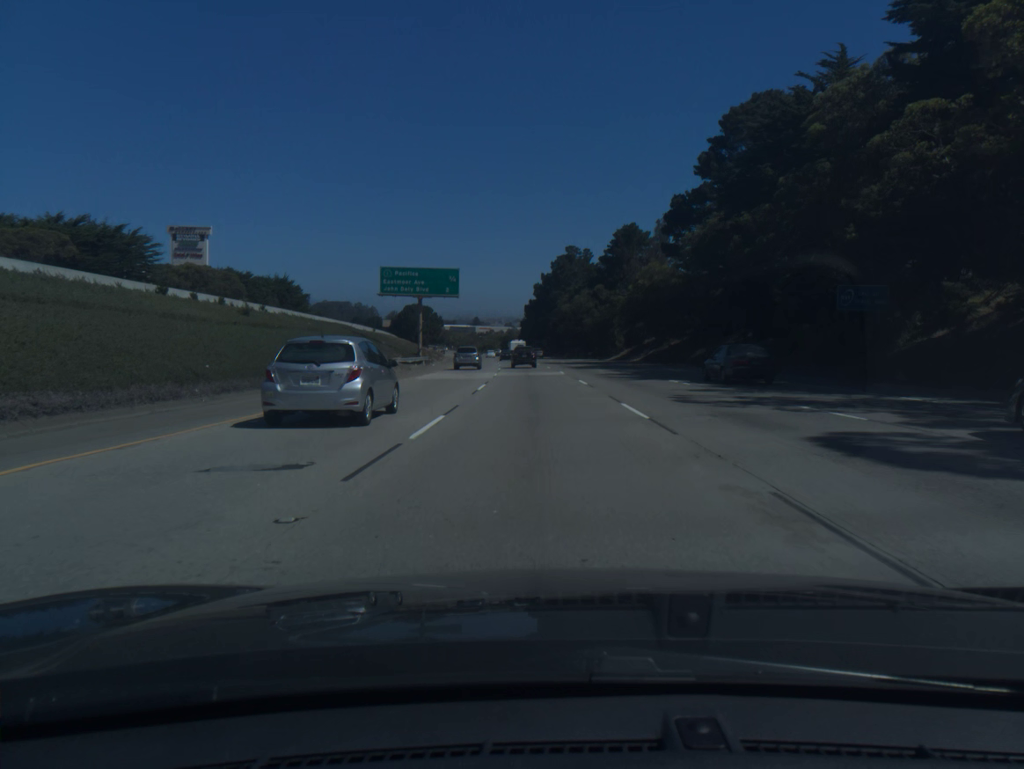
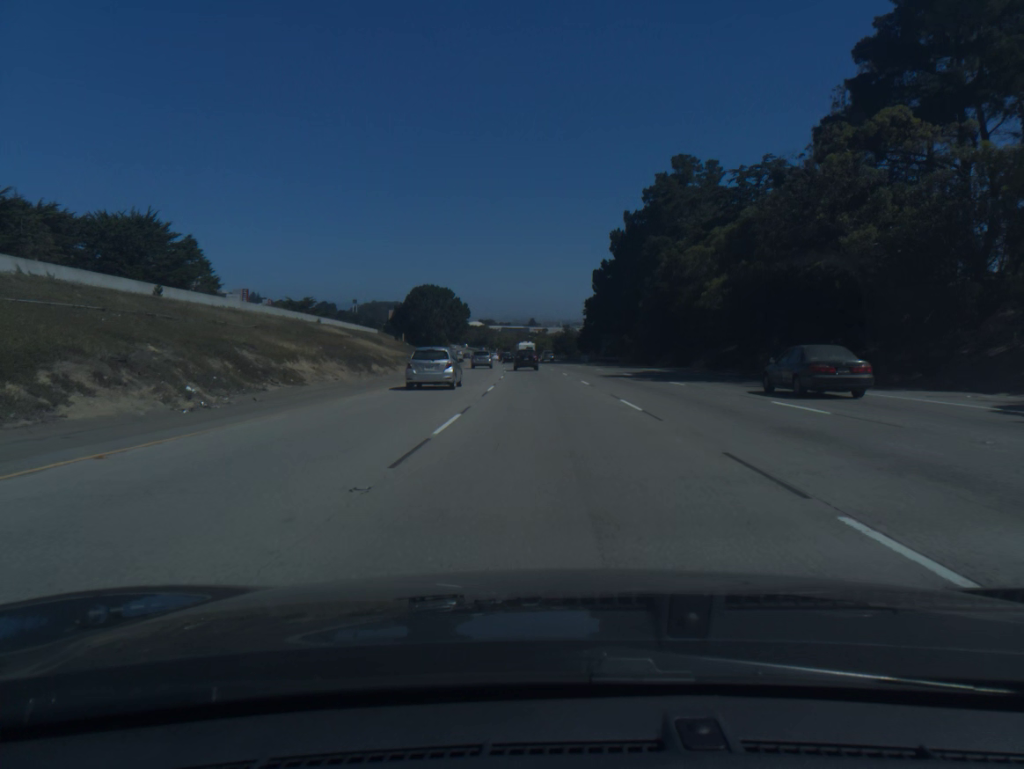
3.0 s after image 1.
(-3.3, +85.1) m; -4°
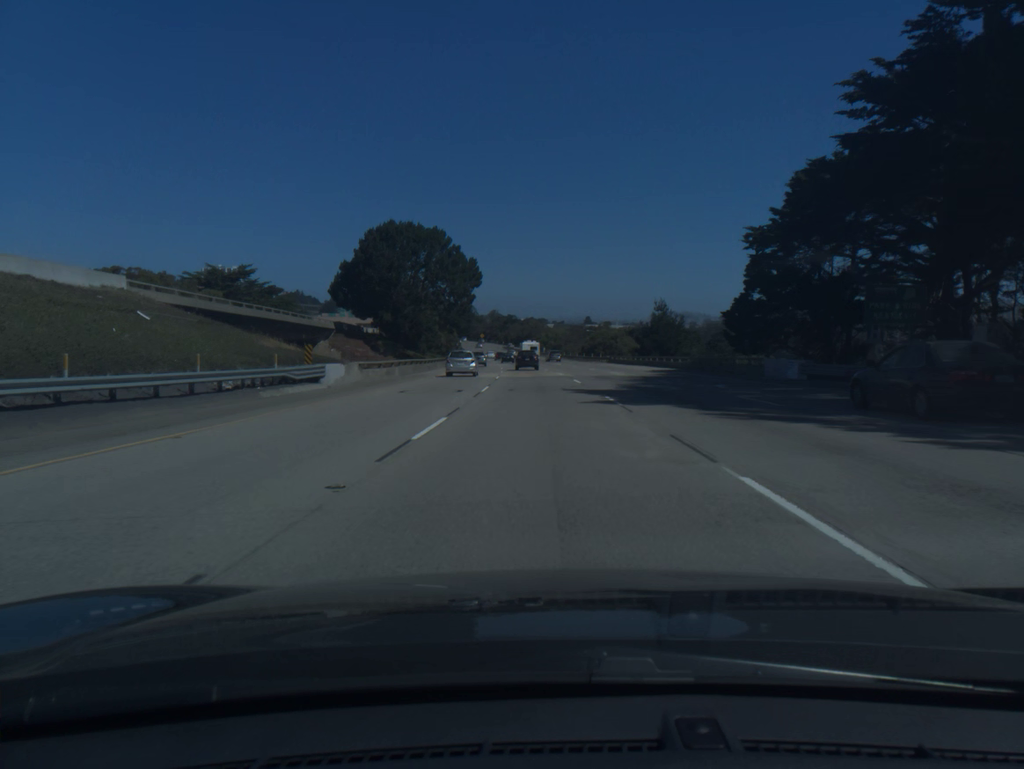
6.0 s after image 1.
(-2.7, +85.5) m; -4°
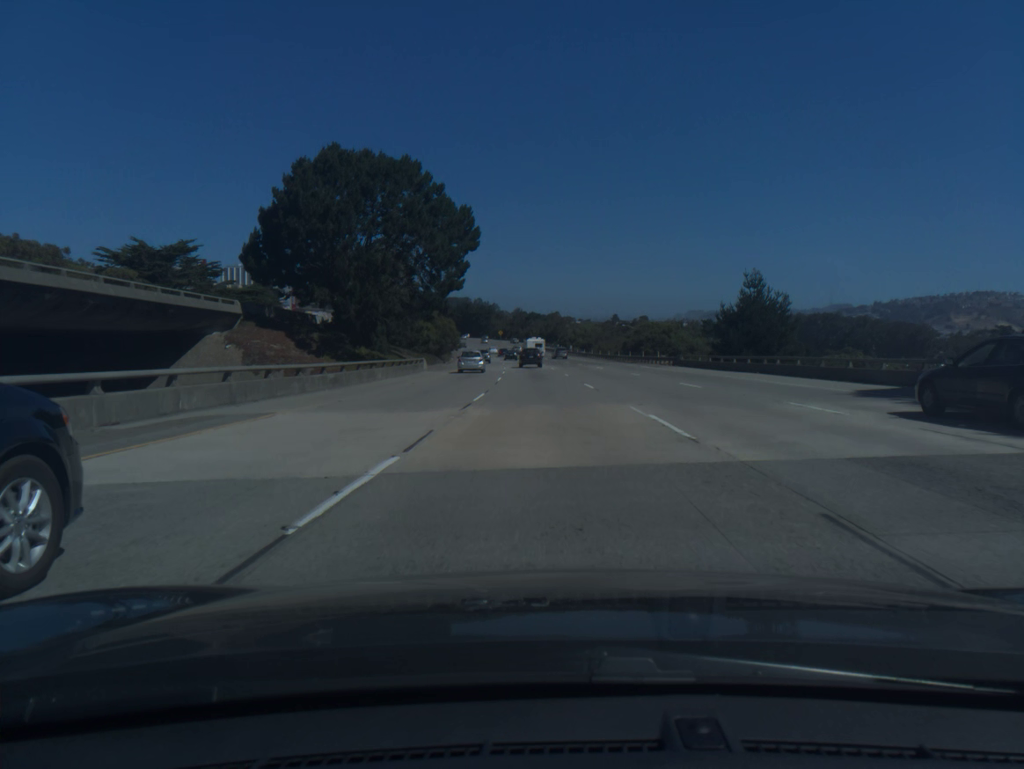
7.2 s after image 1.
(-0.5, +34.5) m; -2°
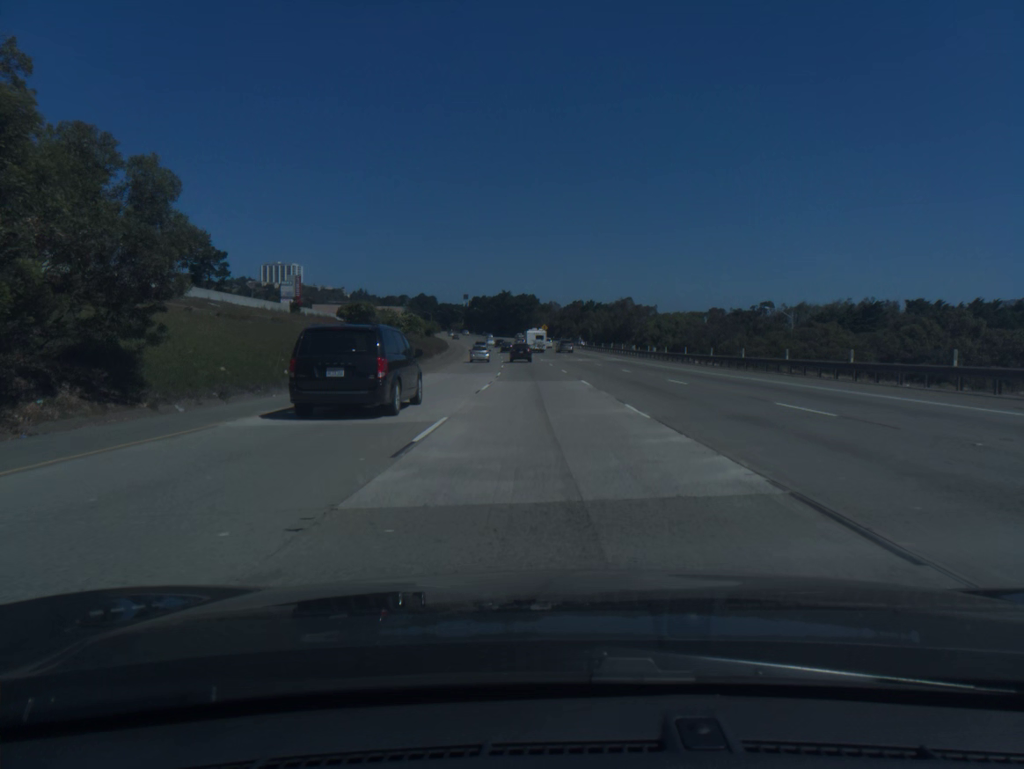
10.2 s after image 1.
(-2.6, +87.1) m; -4°
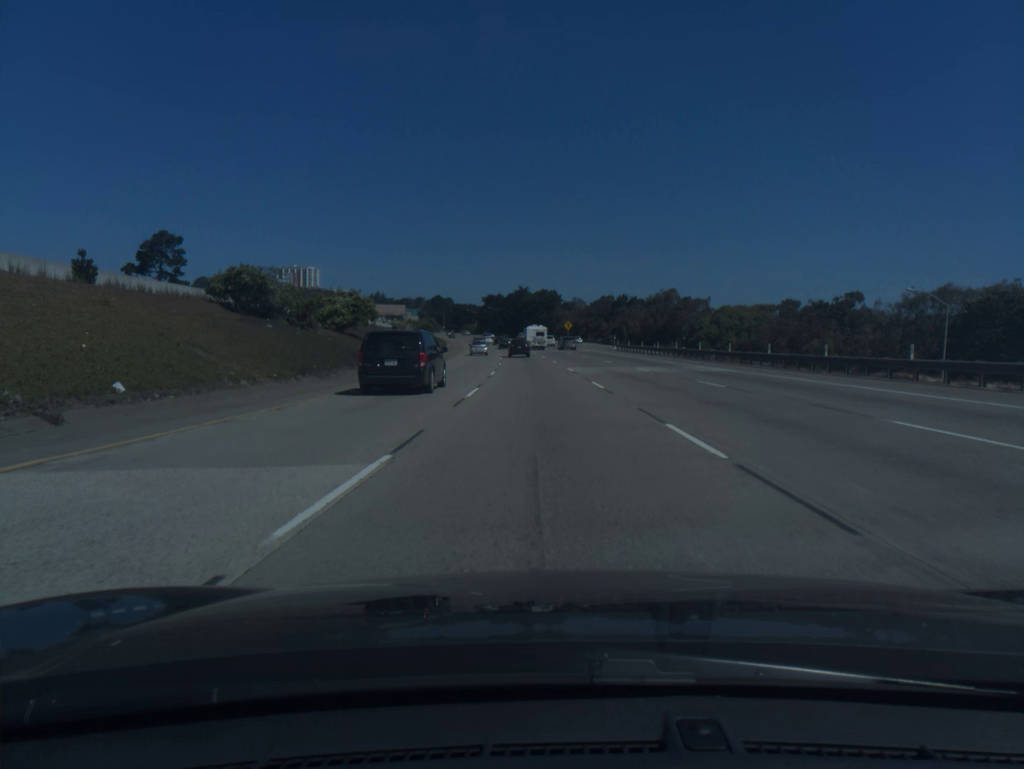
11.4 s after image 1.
(-0.5, +35.2) m; -2°
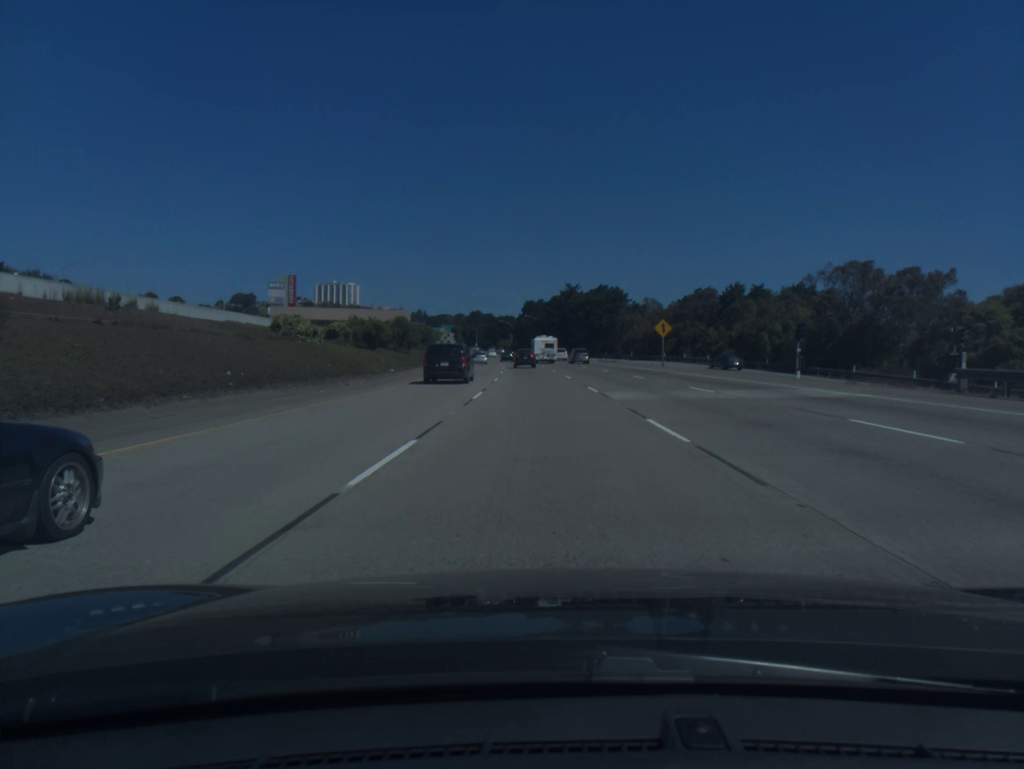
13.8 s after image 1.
(-2.0, +70.7) m; -3°
